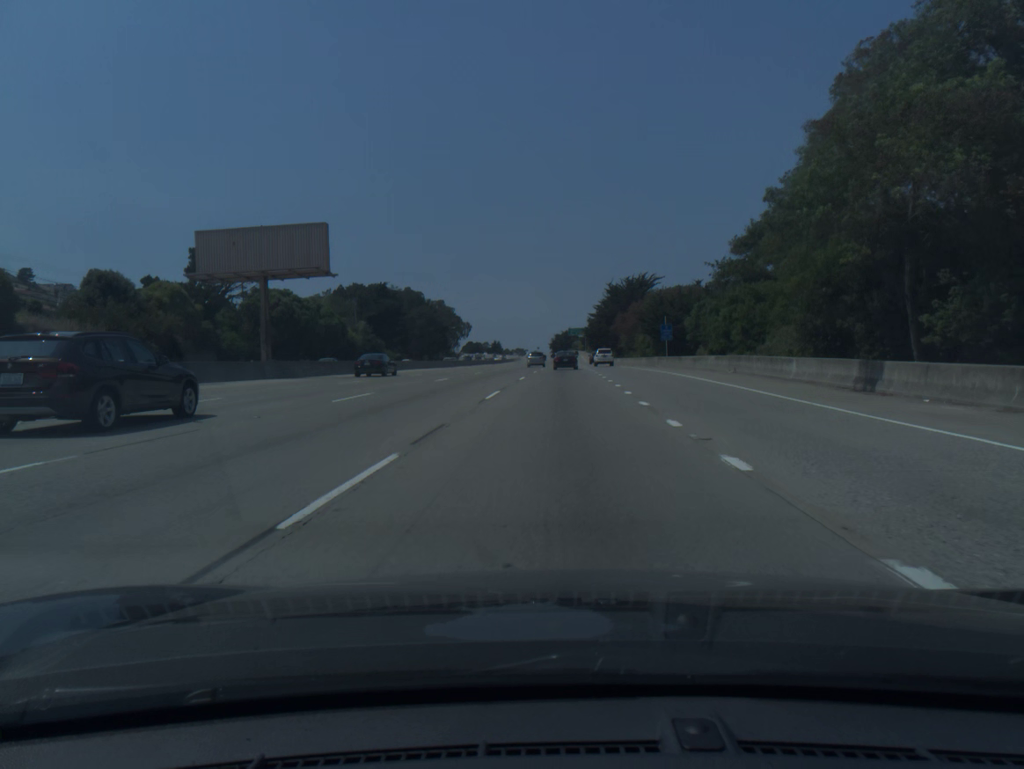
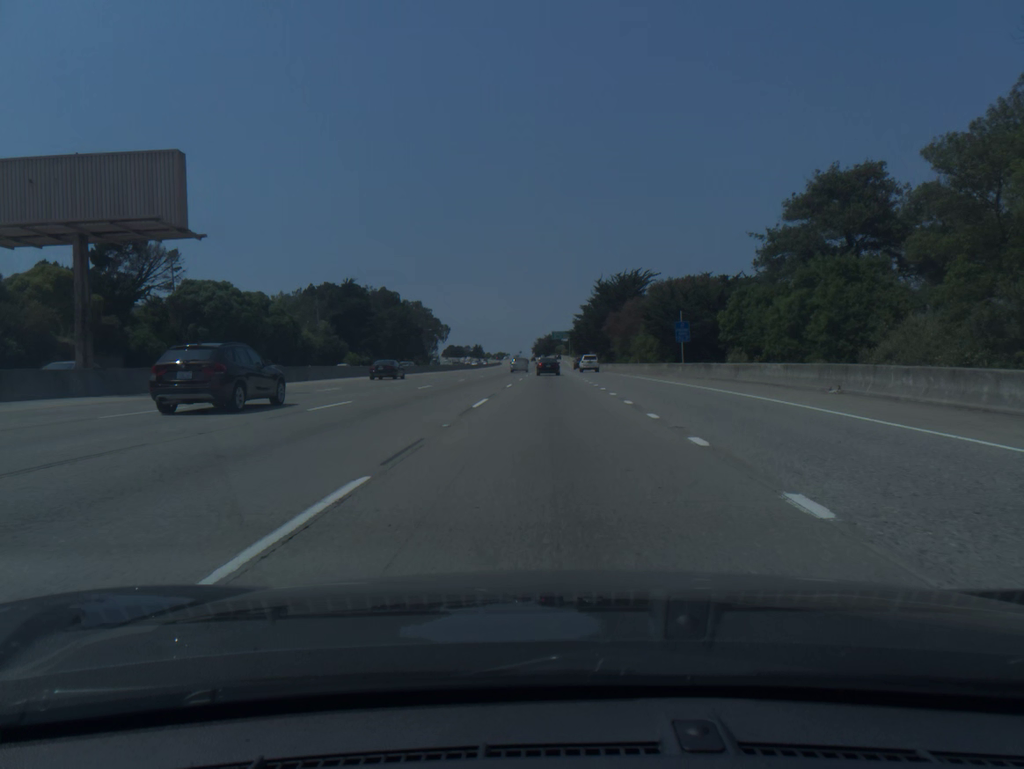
(+0.2, +16.2) m; +1°
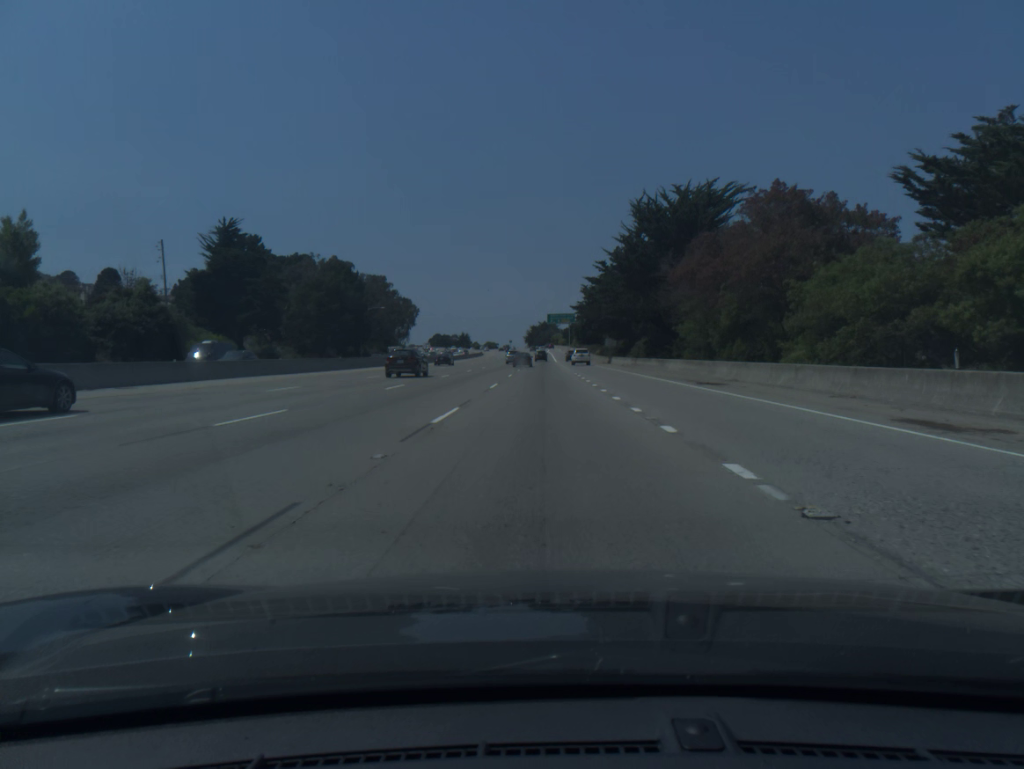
(+0.6, +62.9) m; 0°
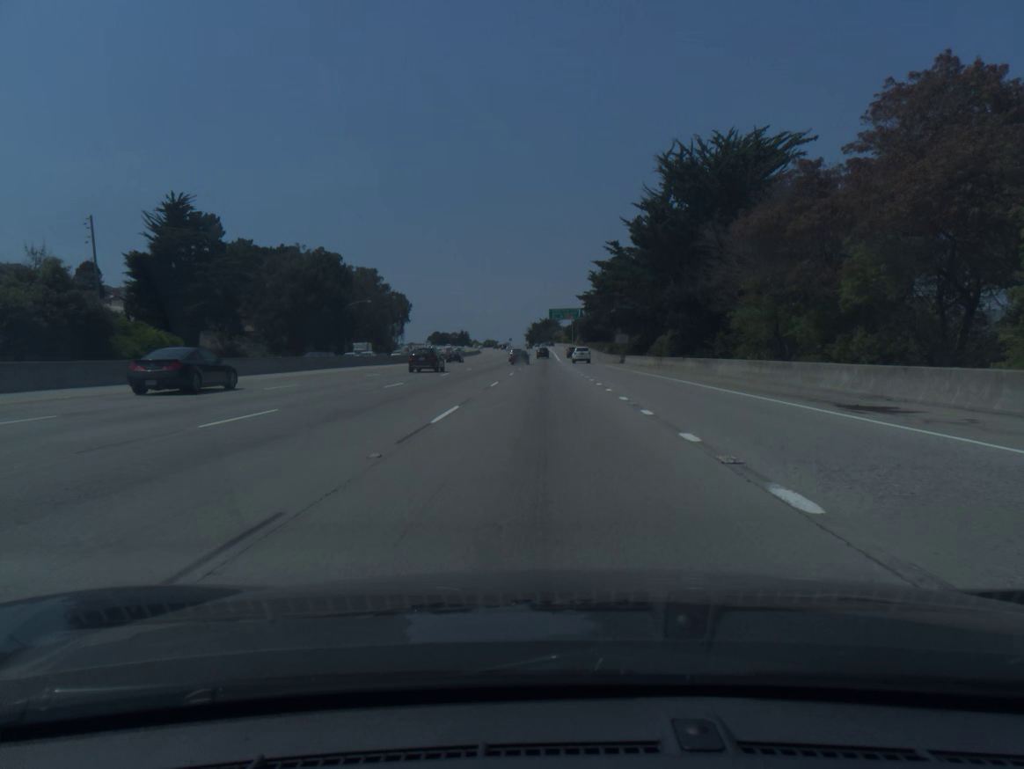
(0.0, +15.2) m; 0°
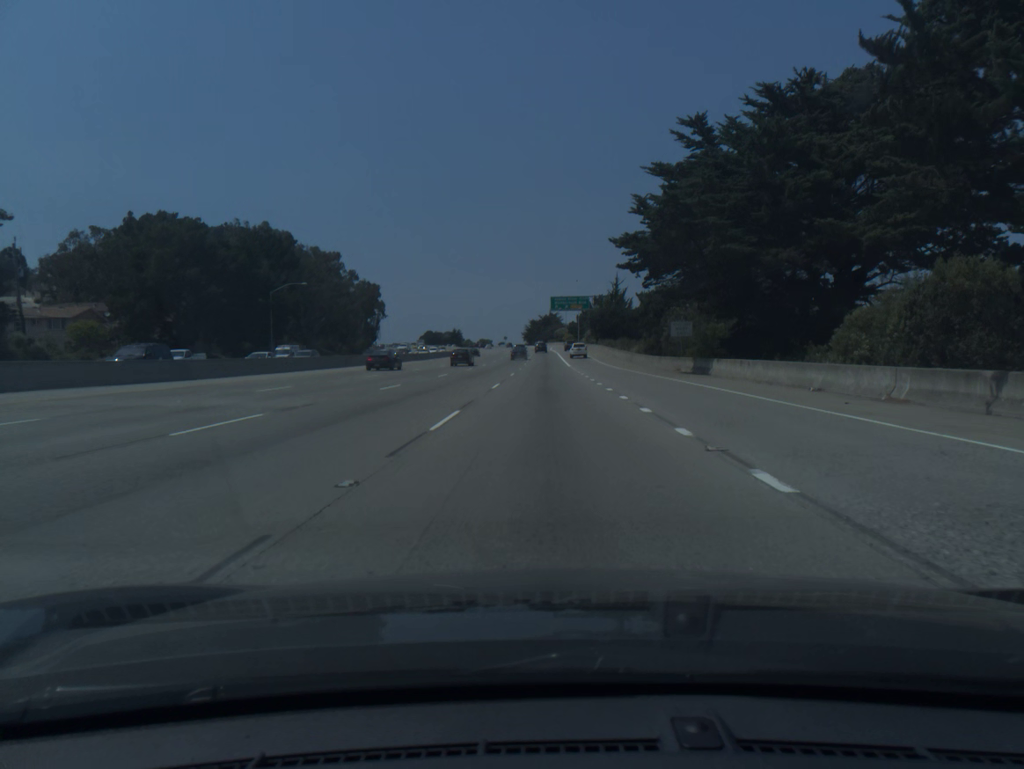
(-0.1, +44.8) m; 0°
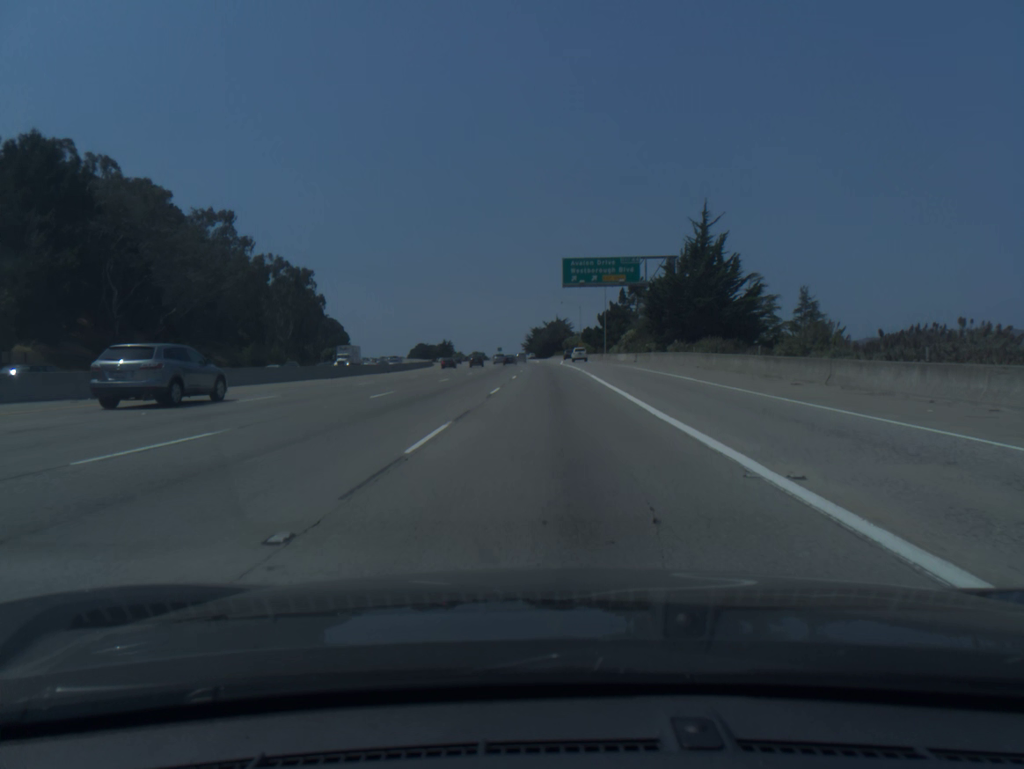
(+0.1, +75.3) m; 0°
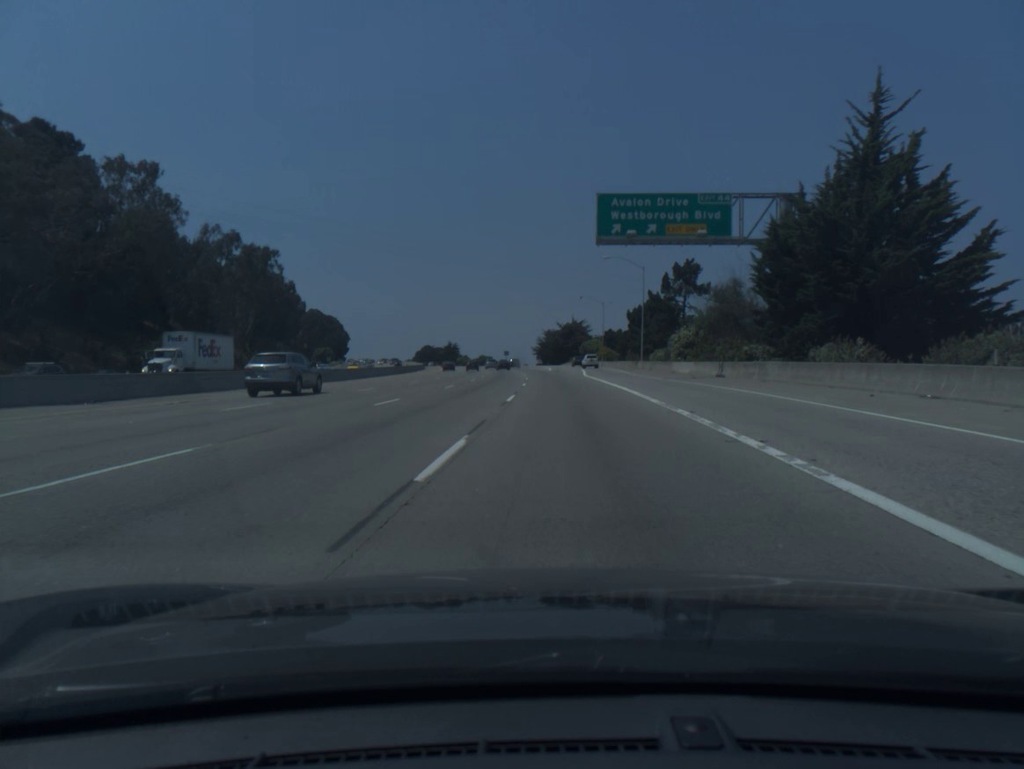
(-0.2, +31.6) m; -1°
